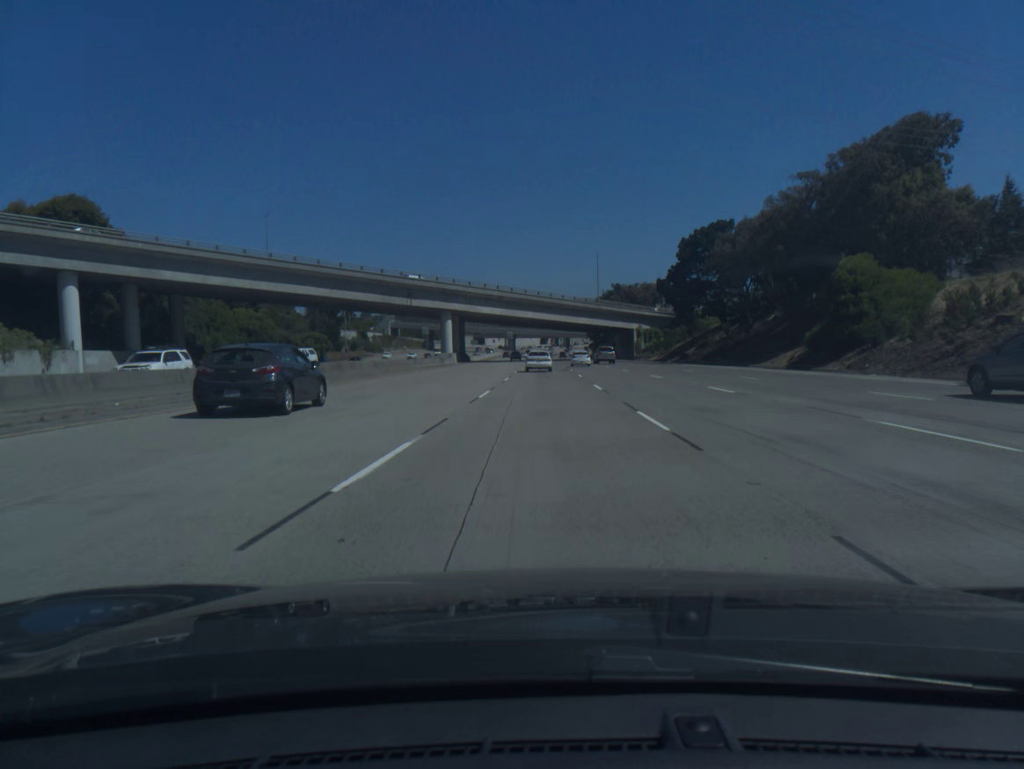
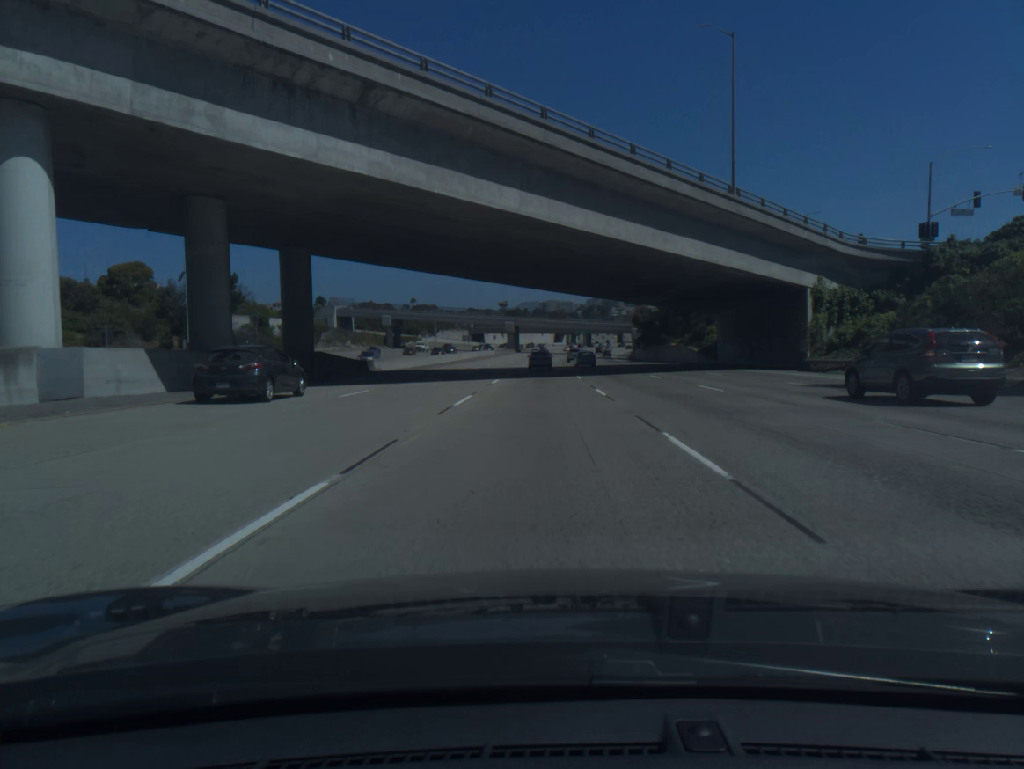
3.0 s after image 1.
(-0.4, +89.7) m; -1°
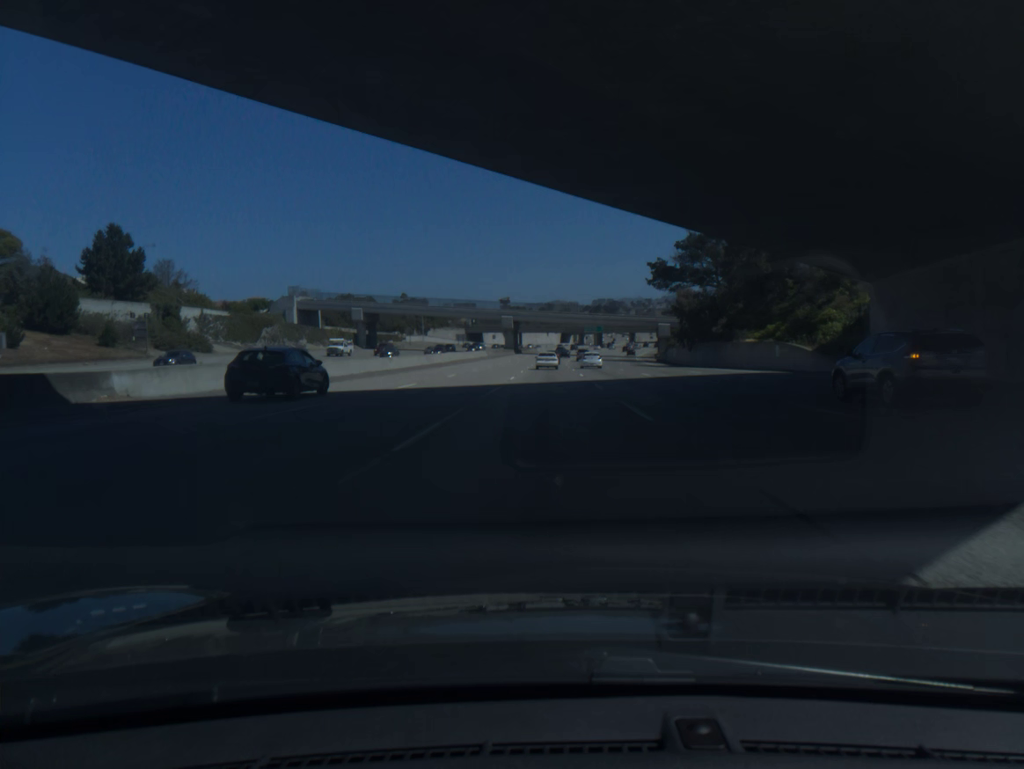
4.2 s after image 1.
(-0.2, +36.1) m; 0°
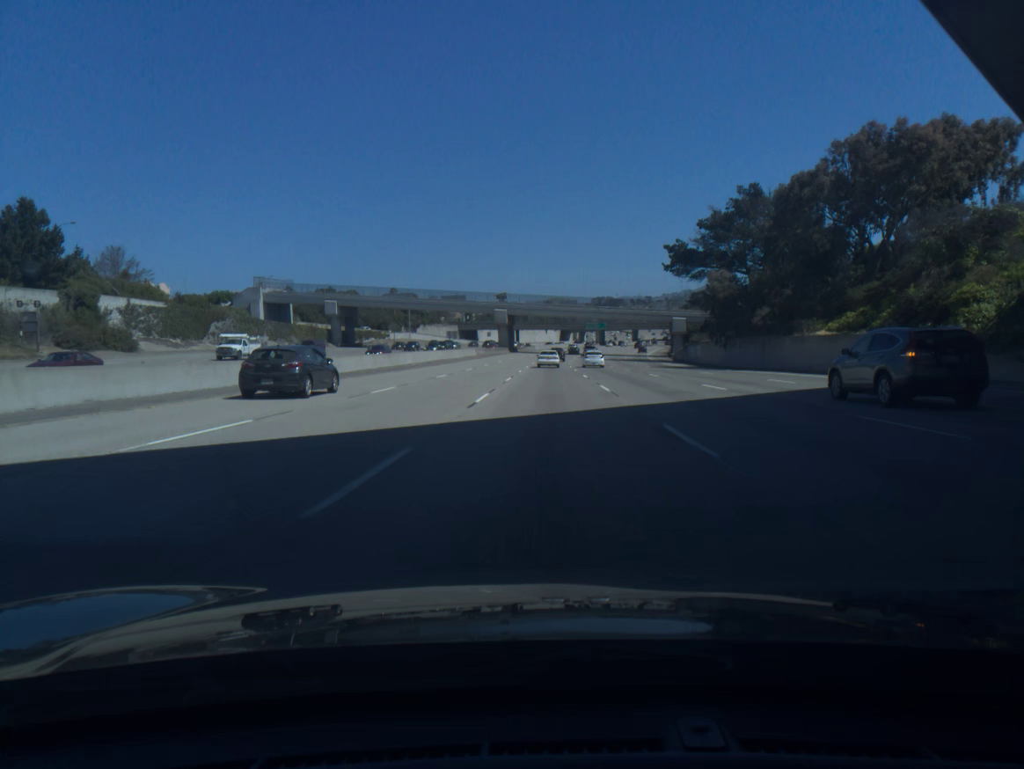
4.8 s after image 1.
(0.0, +18.1) m; 0°
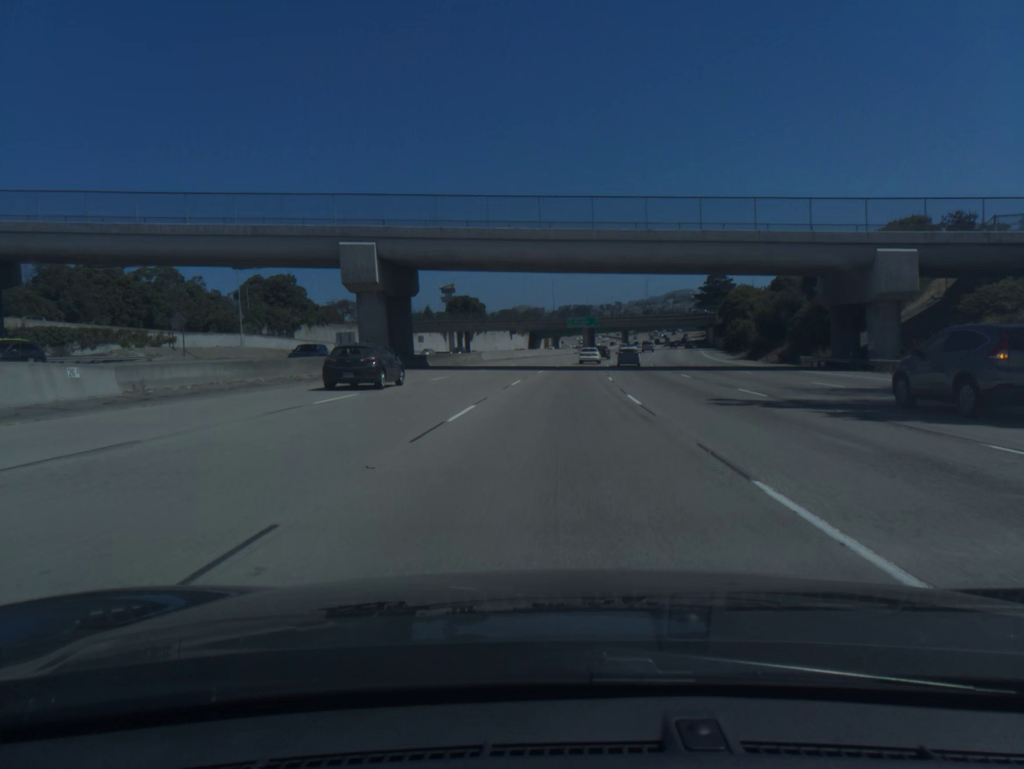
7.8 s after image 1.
(+1.1, +91.5) m; +2°
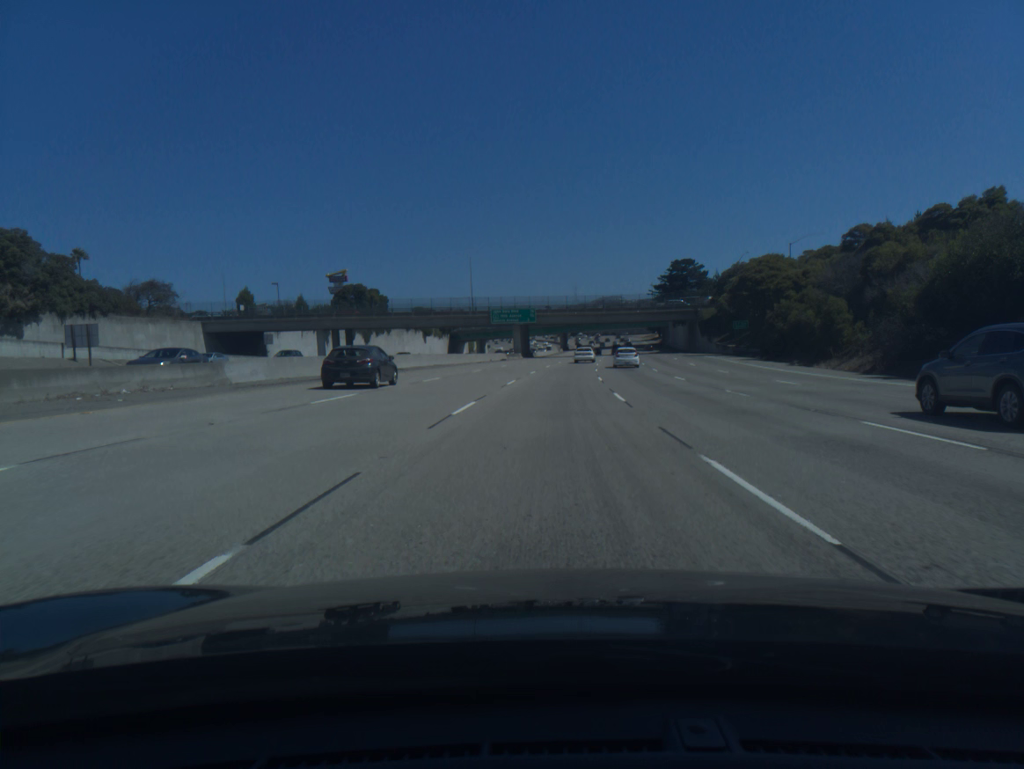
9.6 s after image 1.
(+2.5, +55.3) m; +5°
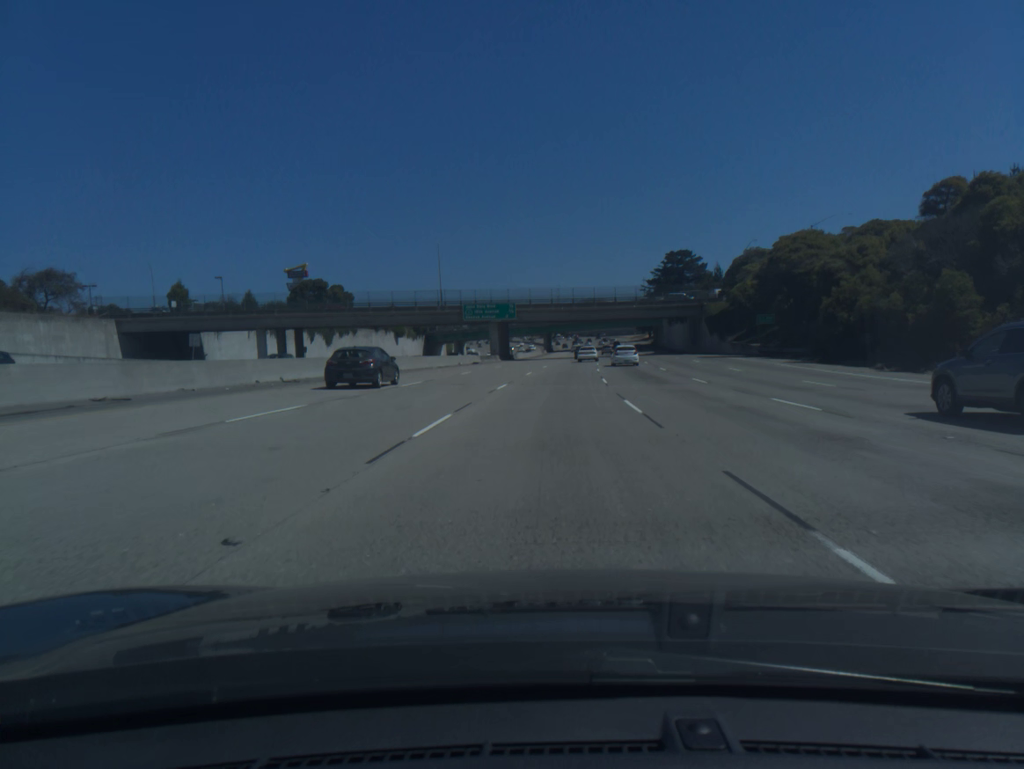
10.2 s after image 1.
(+0.2, +18.5) m; +1°
